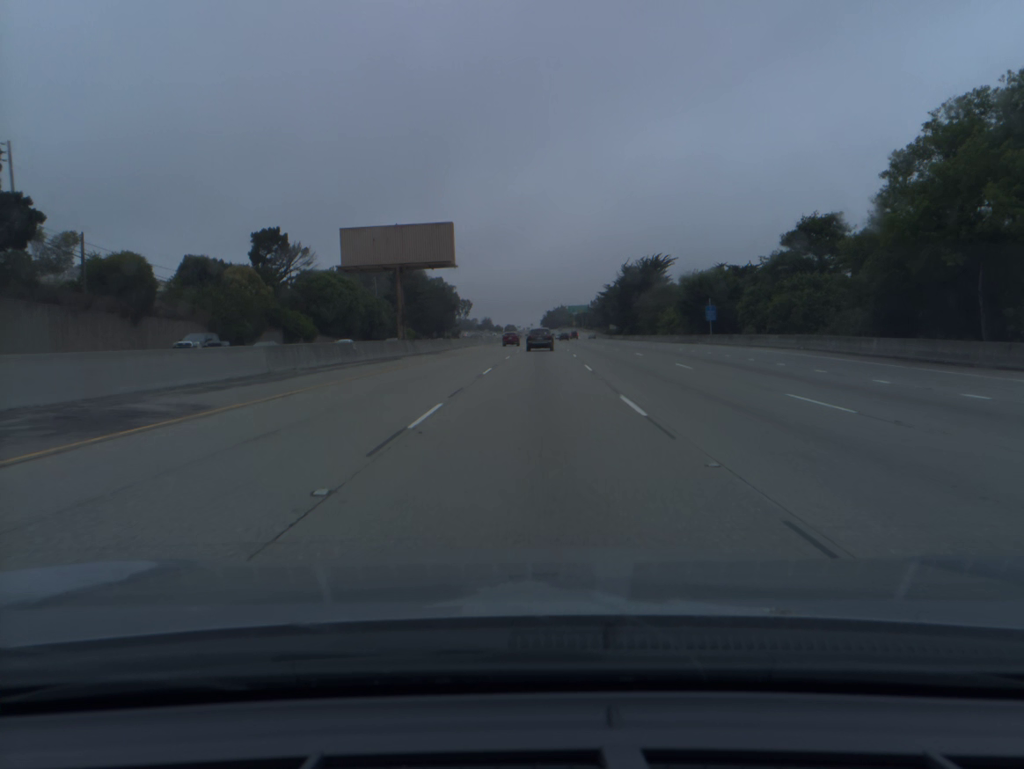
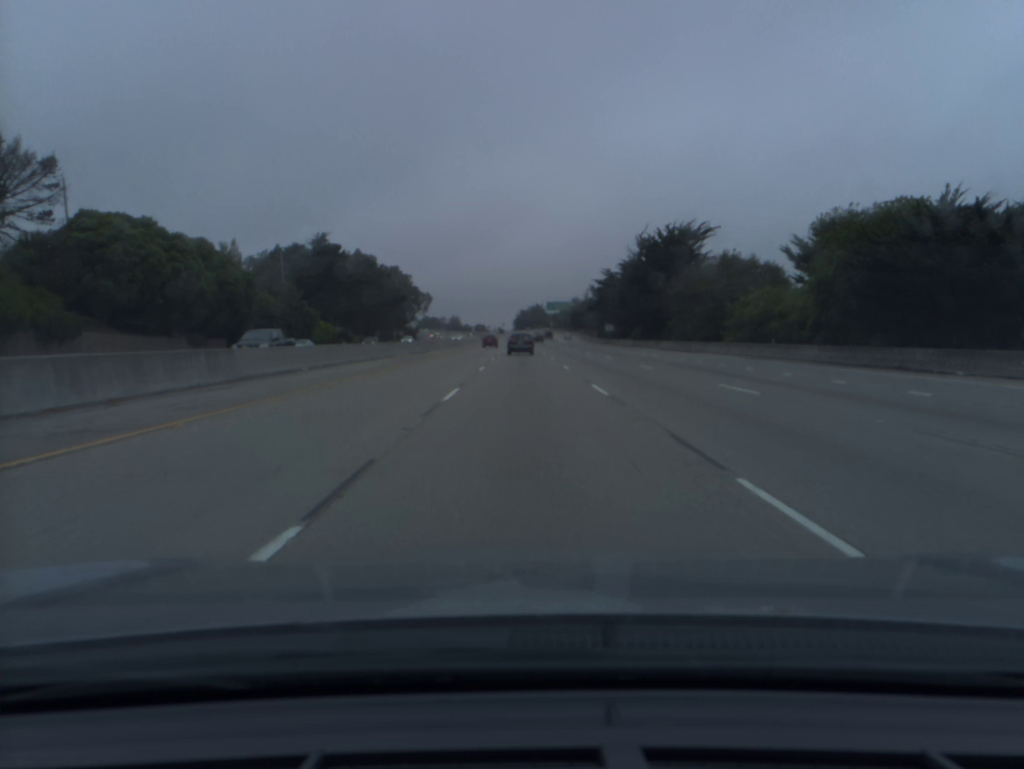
(+1.2, +53.5) m; +2°
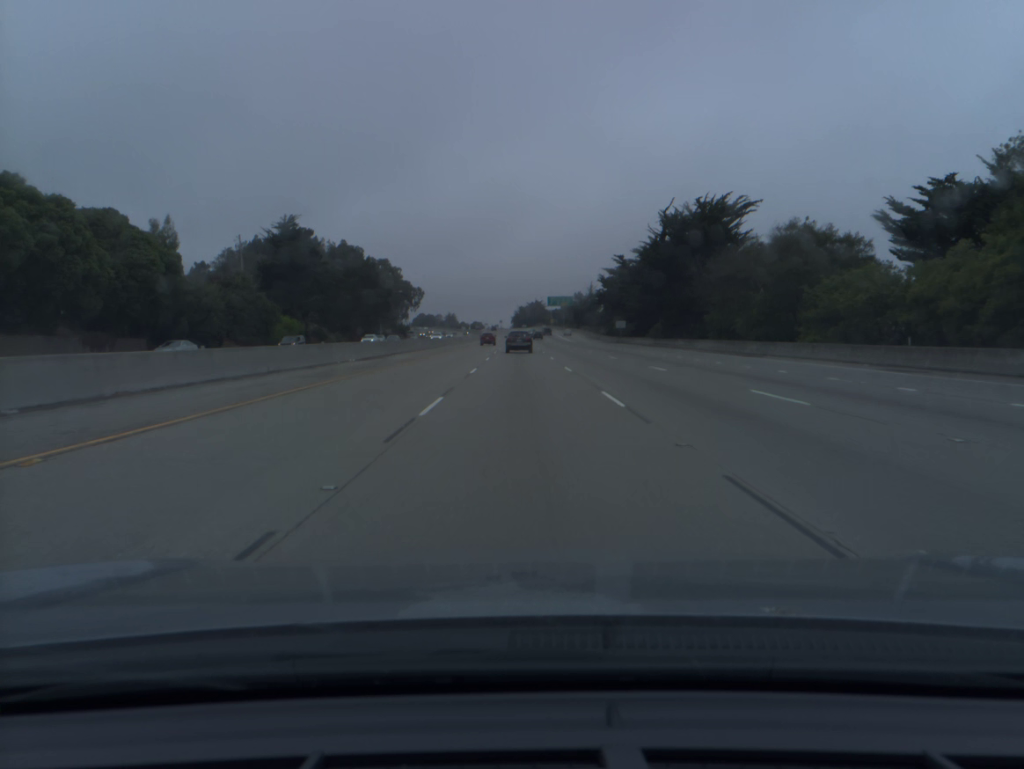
(0.0, +17.9) m; 0°
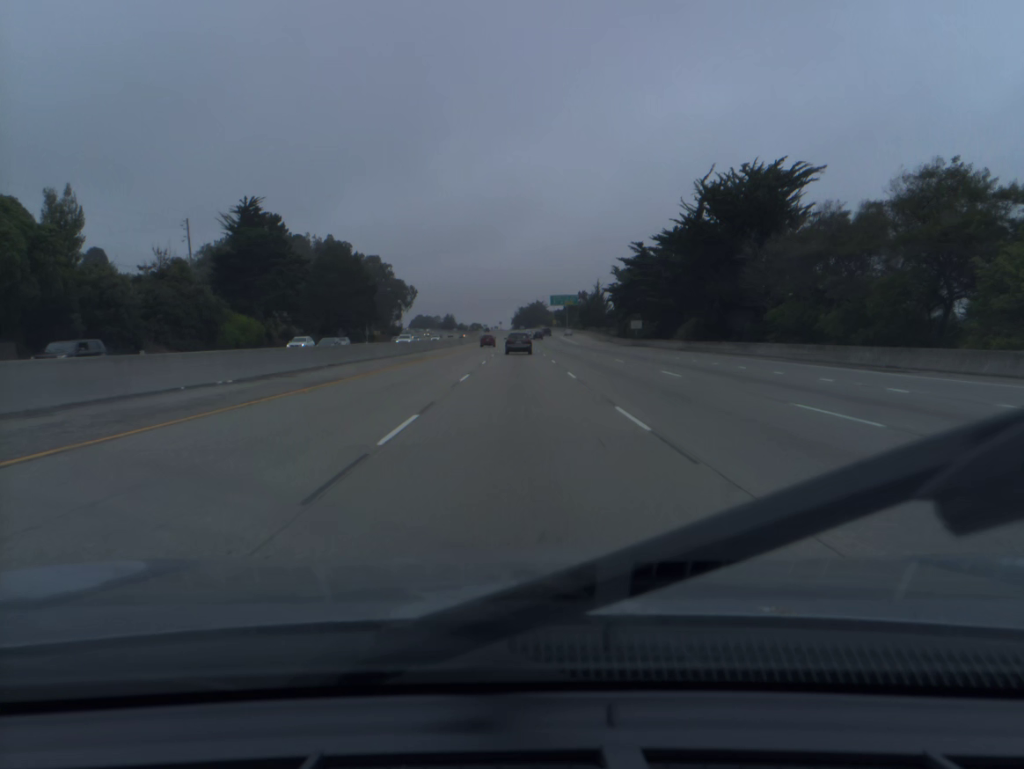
(0.0, +17.9) m; 0°
